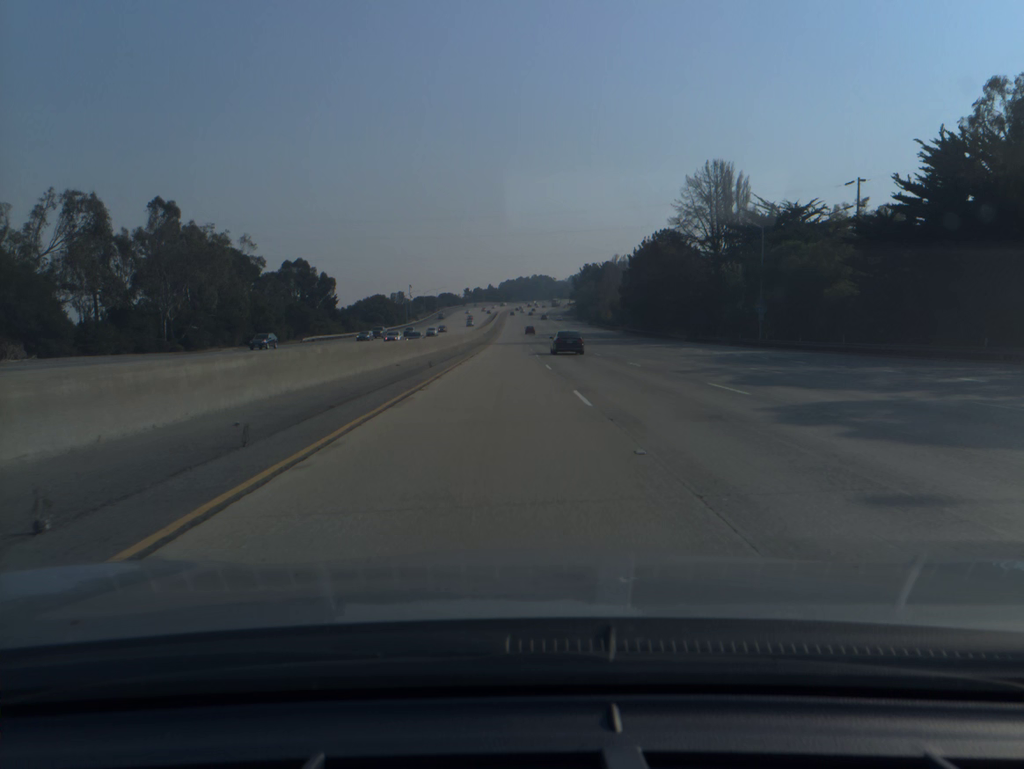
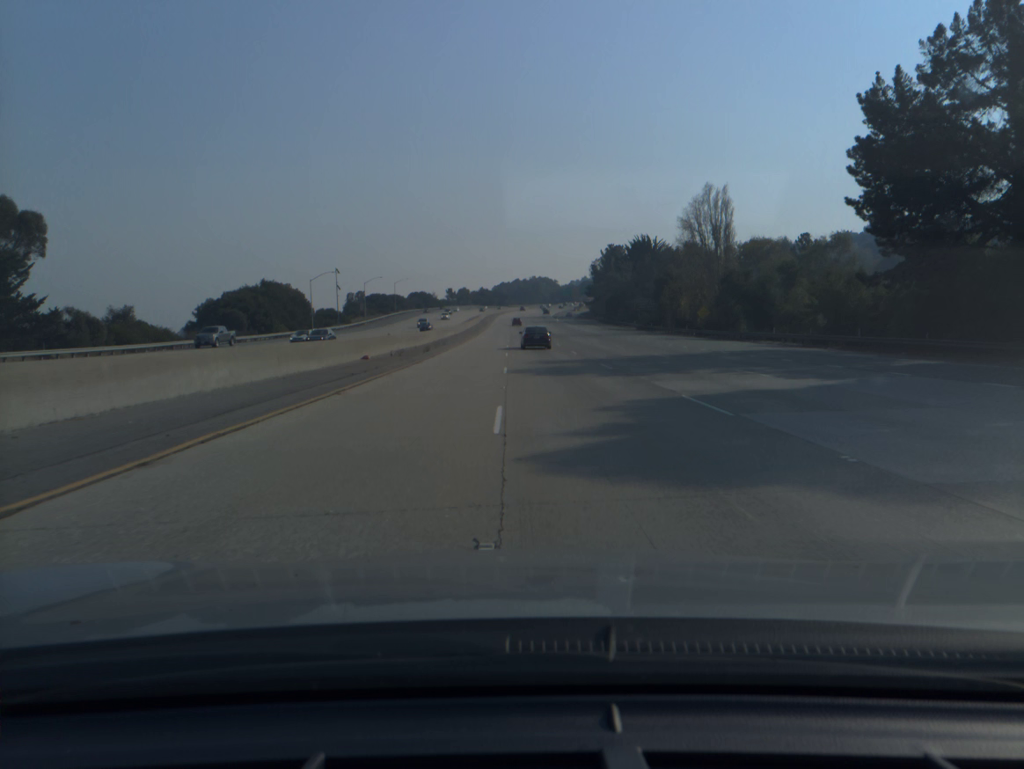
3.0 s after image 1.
(+0.2, +103.8) m; 0°
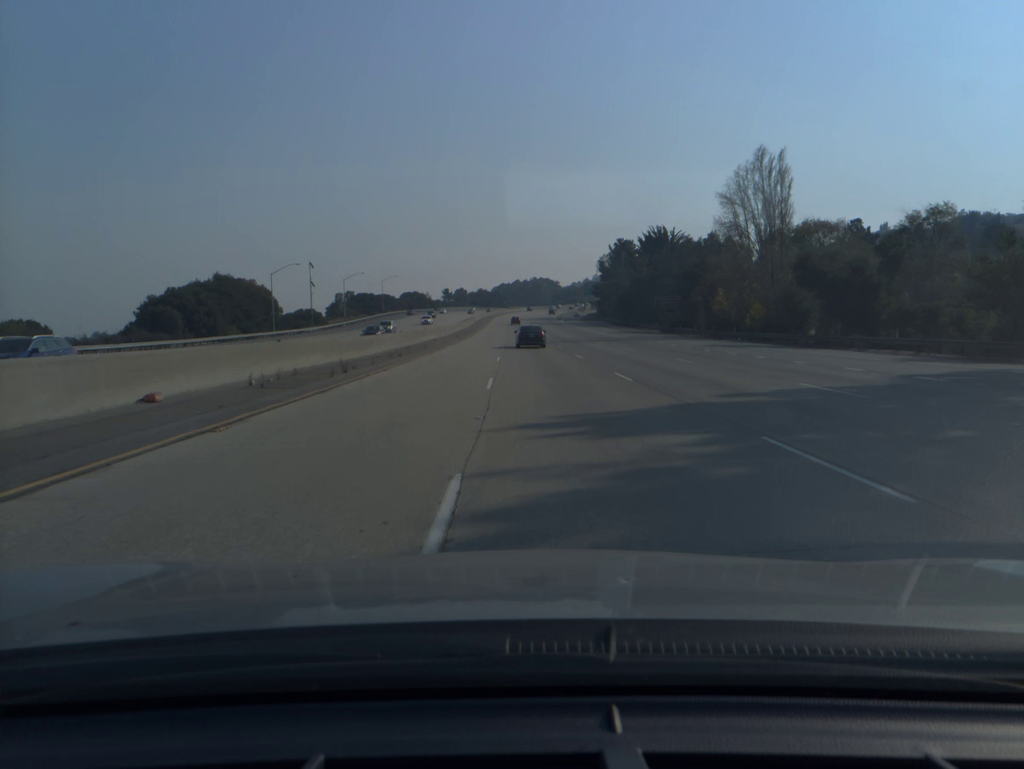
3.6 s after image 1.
(0.0, +20.7) m; 0°
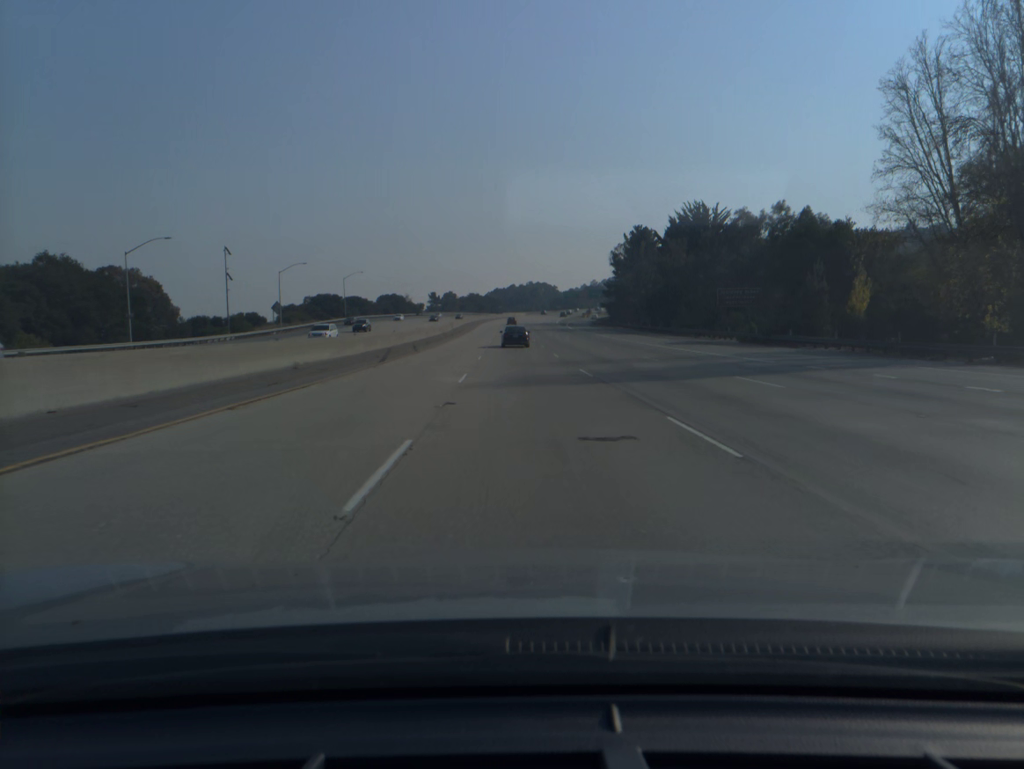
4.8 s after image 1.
(+0.1, +40.8) m; 0°
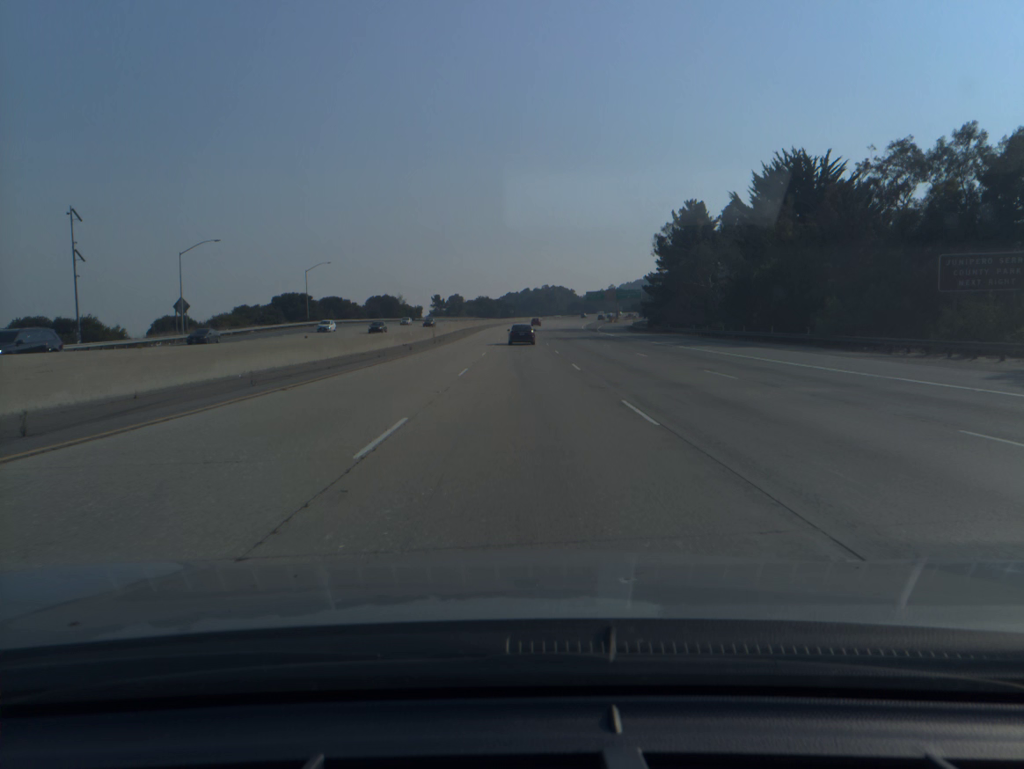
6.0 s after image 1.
(-0.3, +39.9) m; -1°
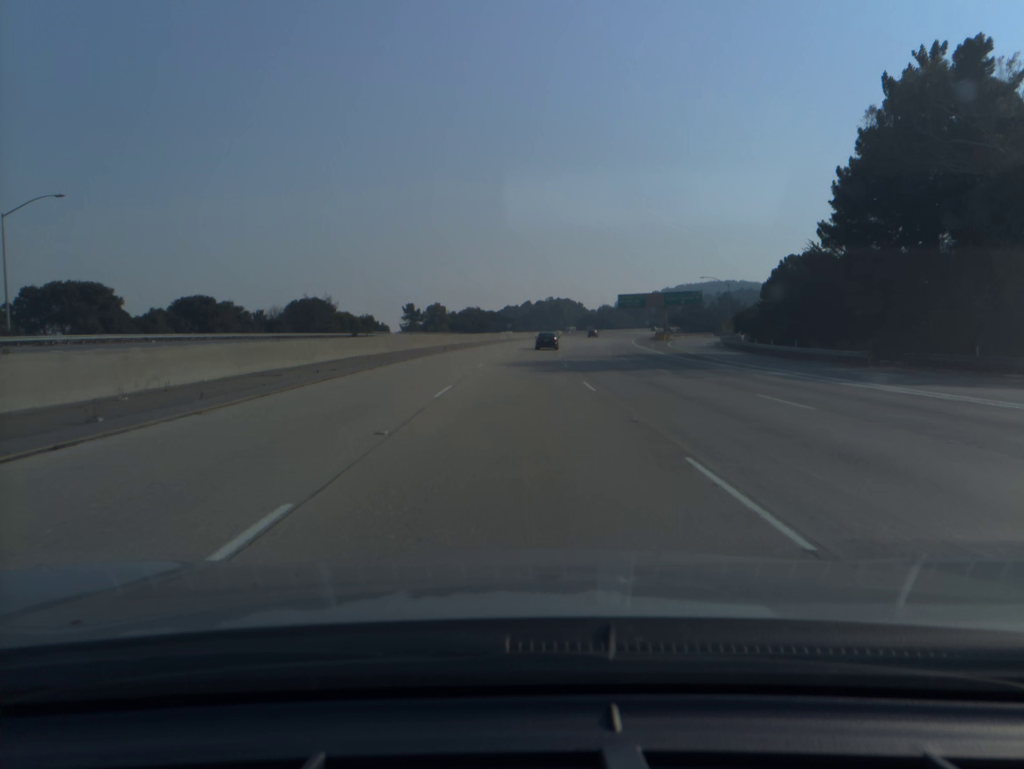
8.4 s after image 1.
(-0.3, +77.1) m; 0°
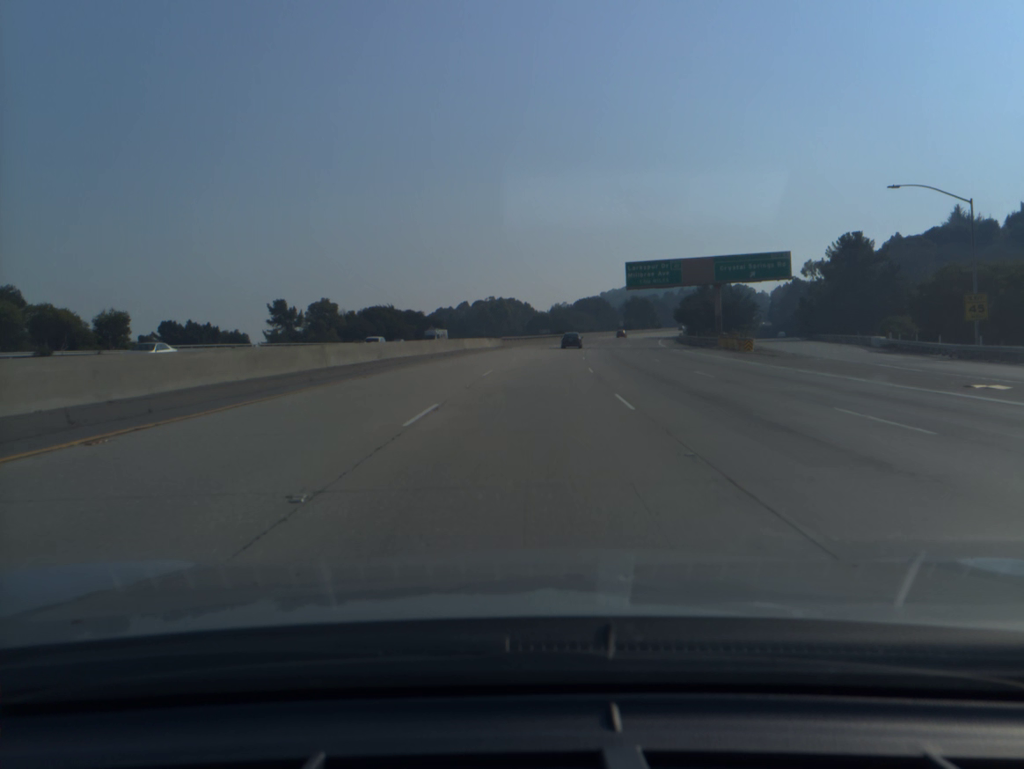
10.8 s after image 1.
(+2.1, +76.1) m; +4°
